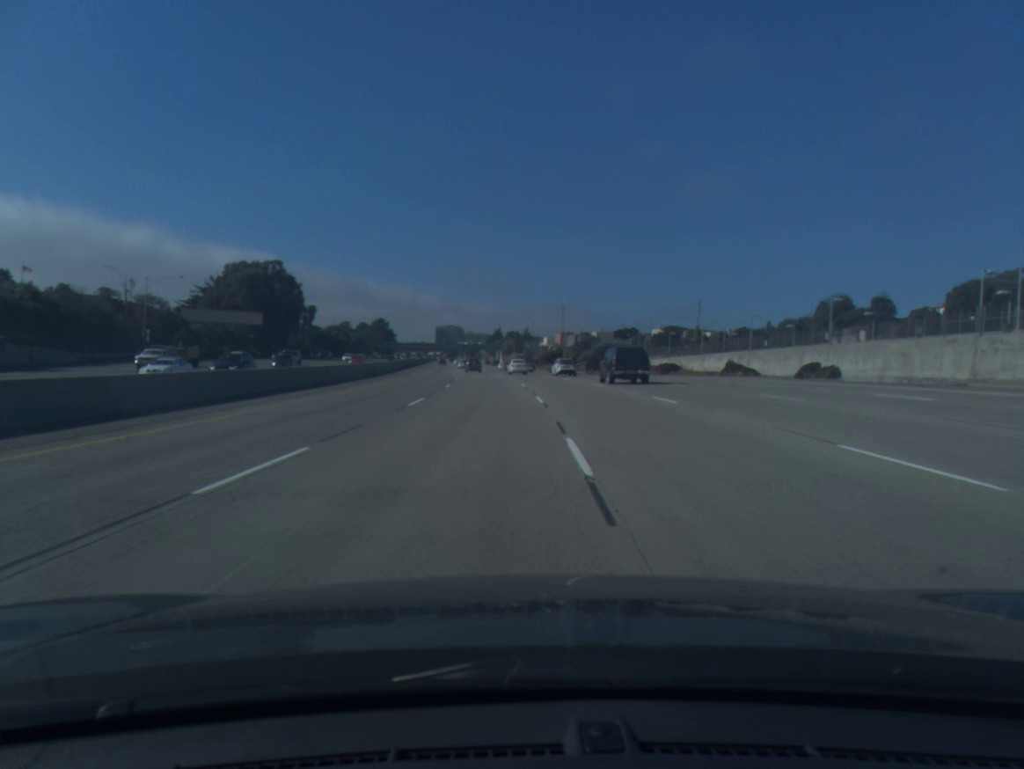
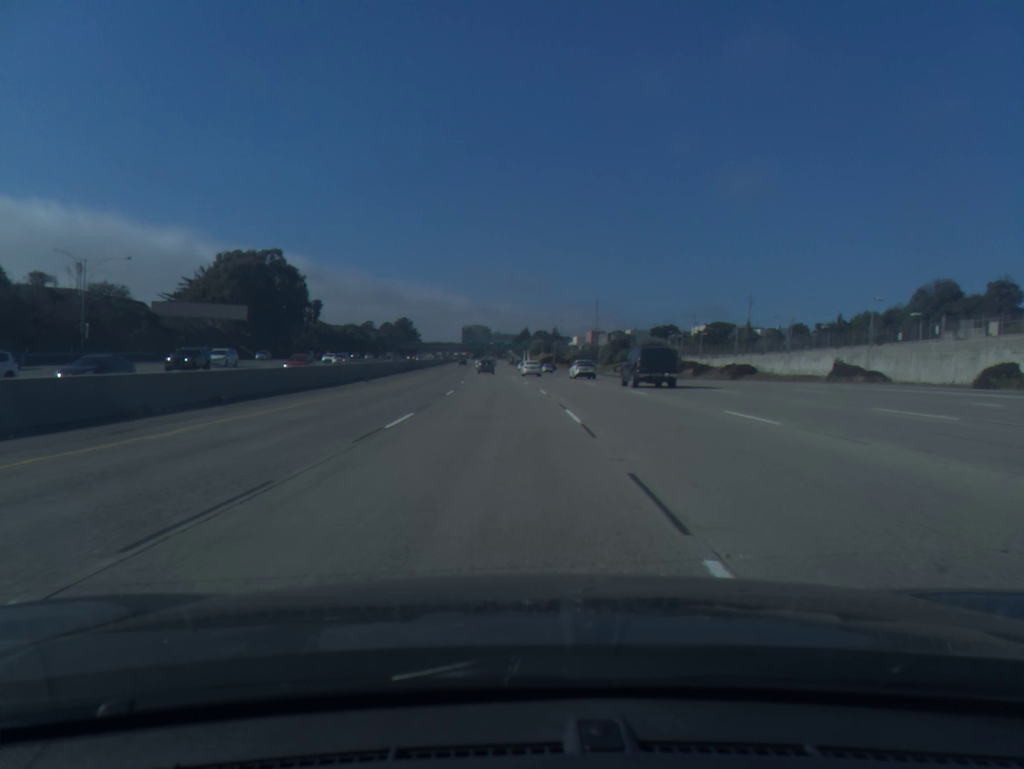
(-0.4, +21.3) m; -2°
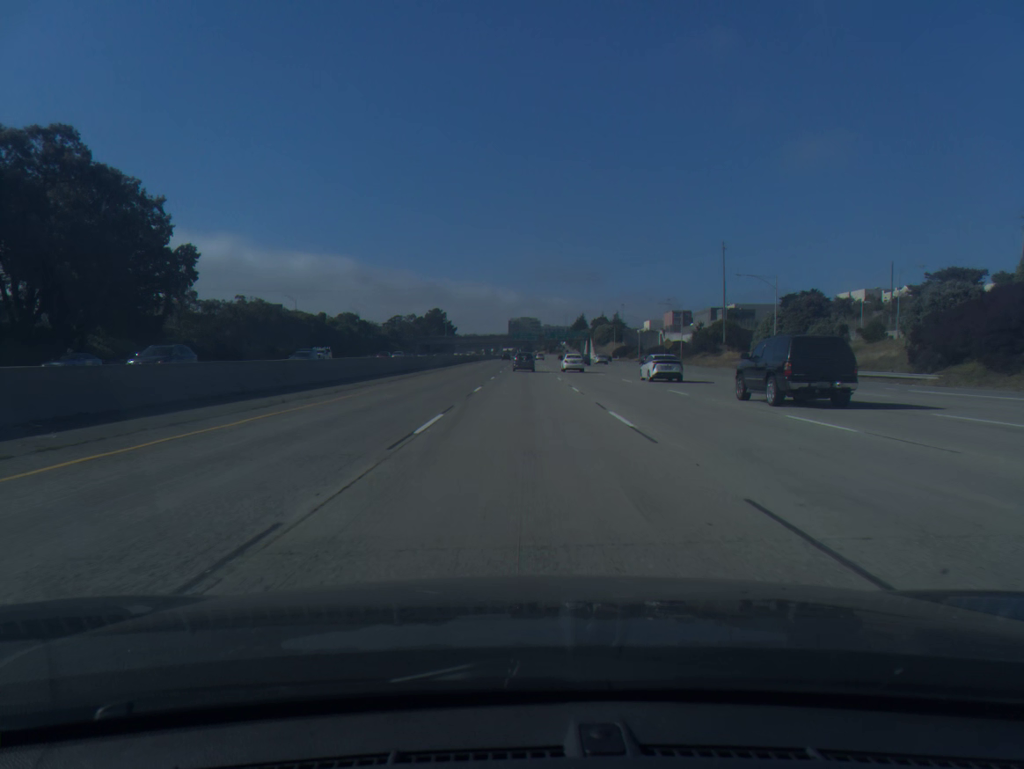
(-3.9, +86.9) m; -4°
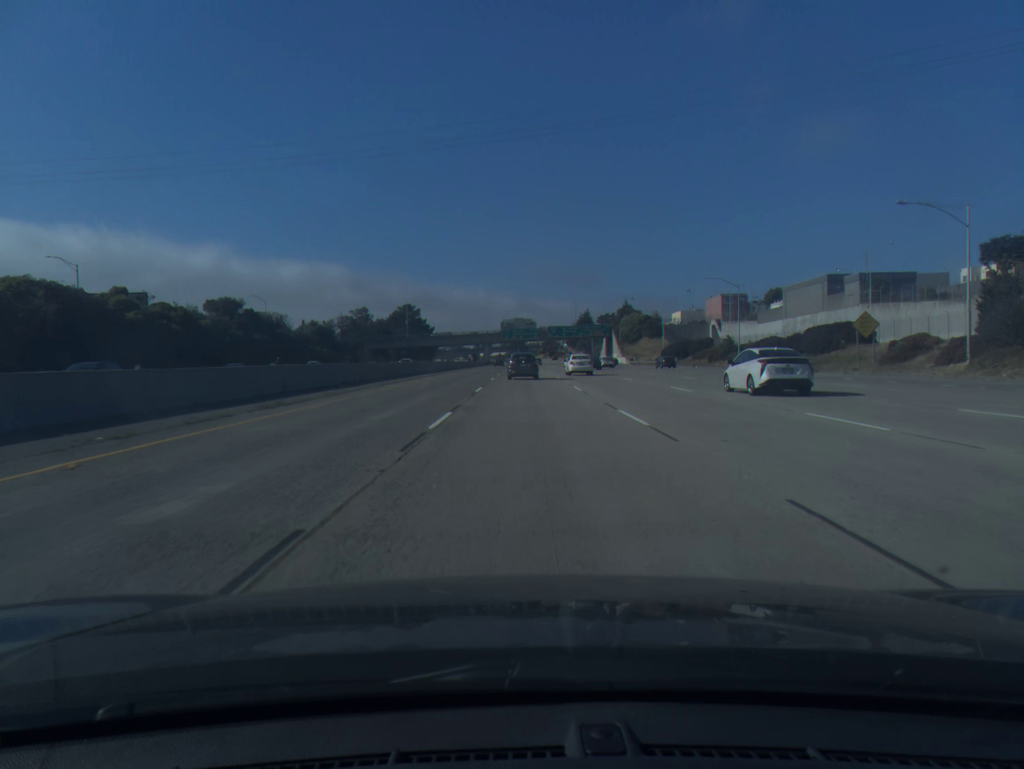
(+0.3, +85.6) m; 0°
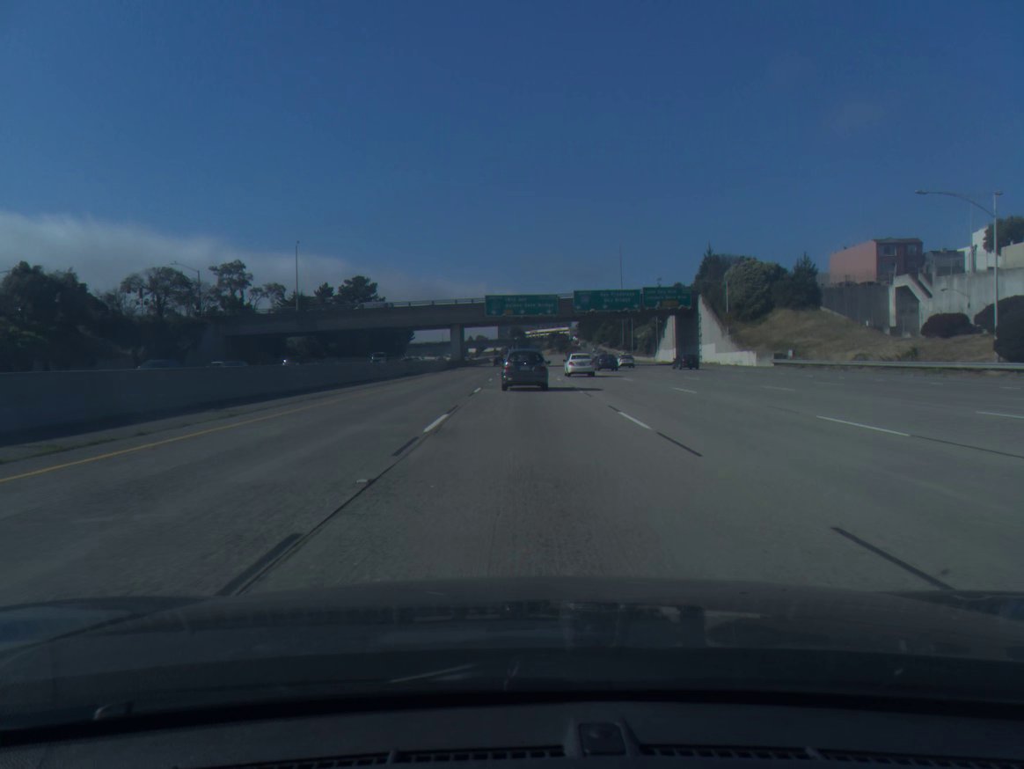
(0.0, +99.9) m; 0°
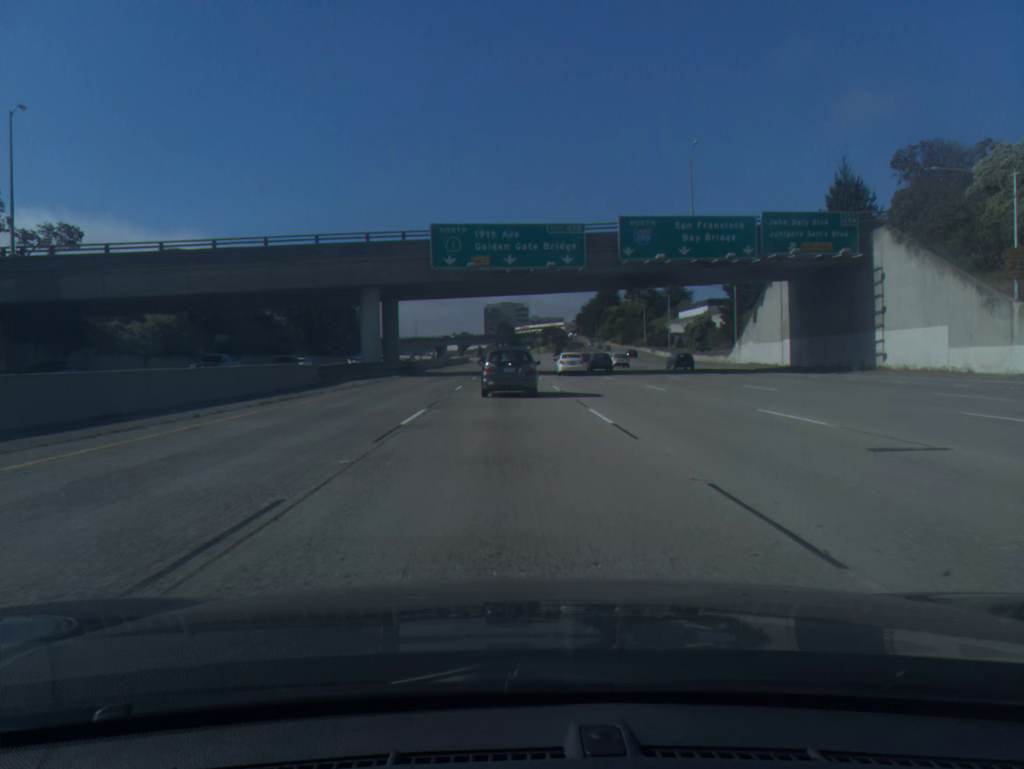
(+0.3, +55.8) m; +1°
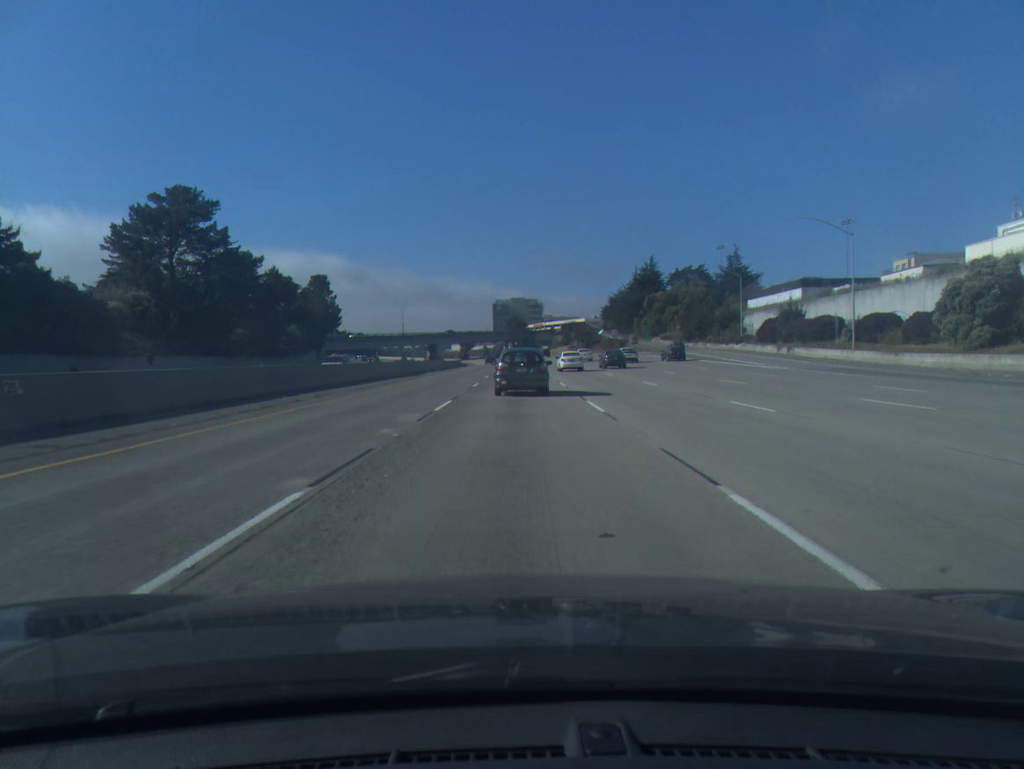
(-1.0, +67.9) m; -1°
